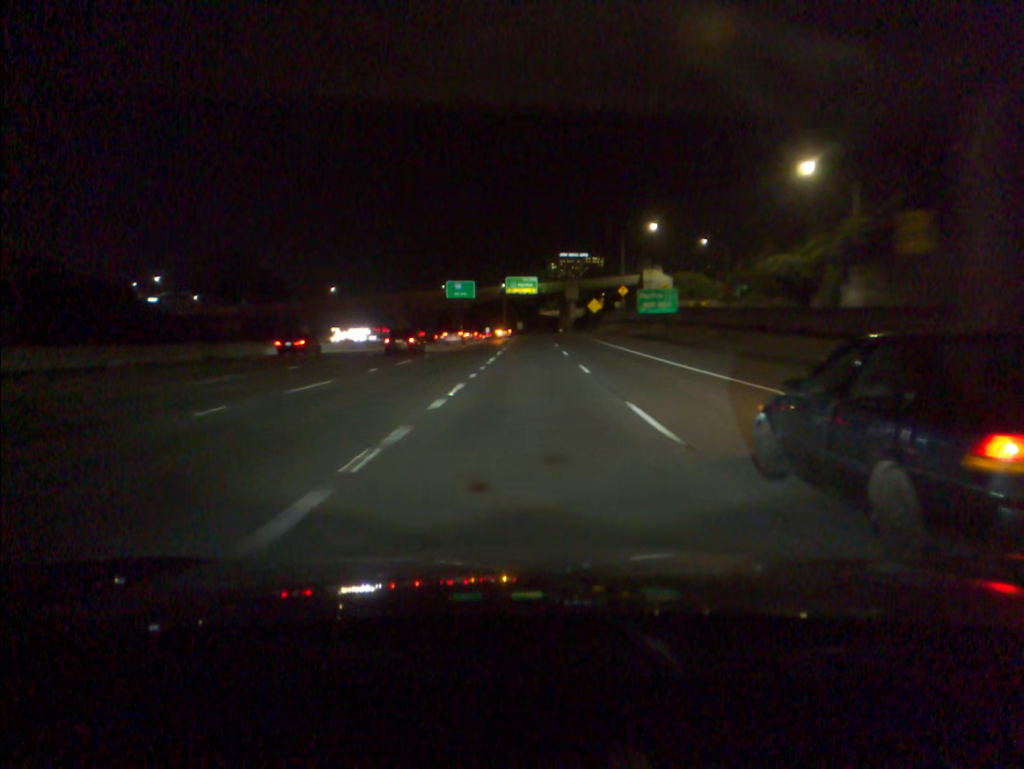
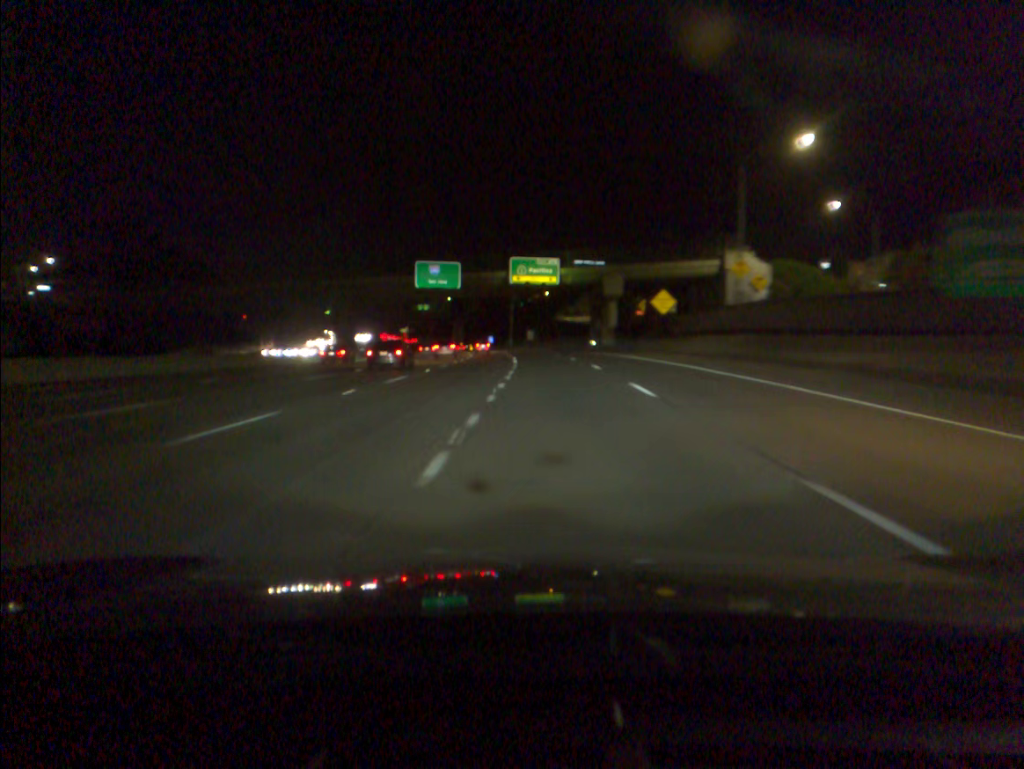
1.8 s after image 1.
(-0.2, +51.3) m; -1°
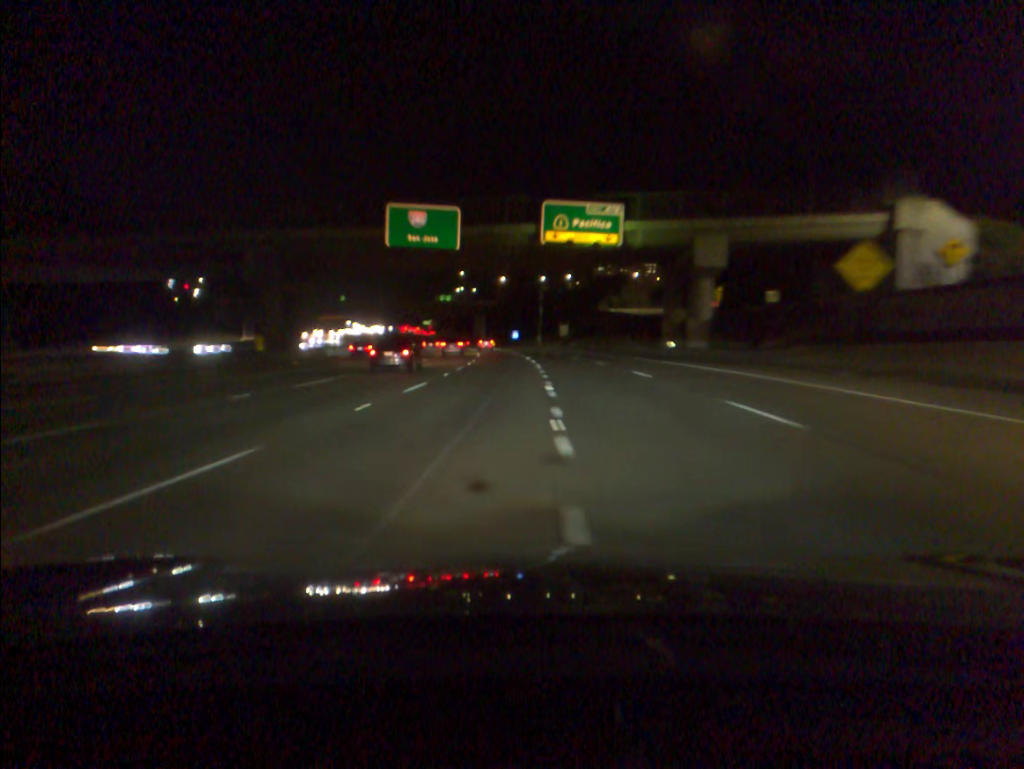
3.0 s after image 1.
(-0.6, +34.3) m; -2°
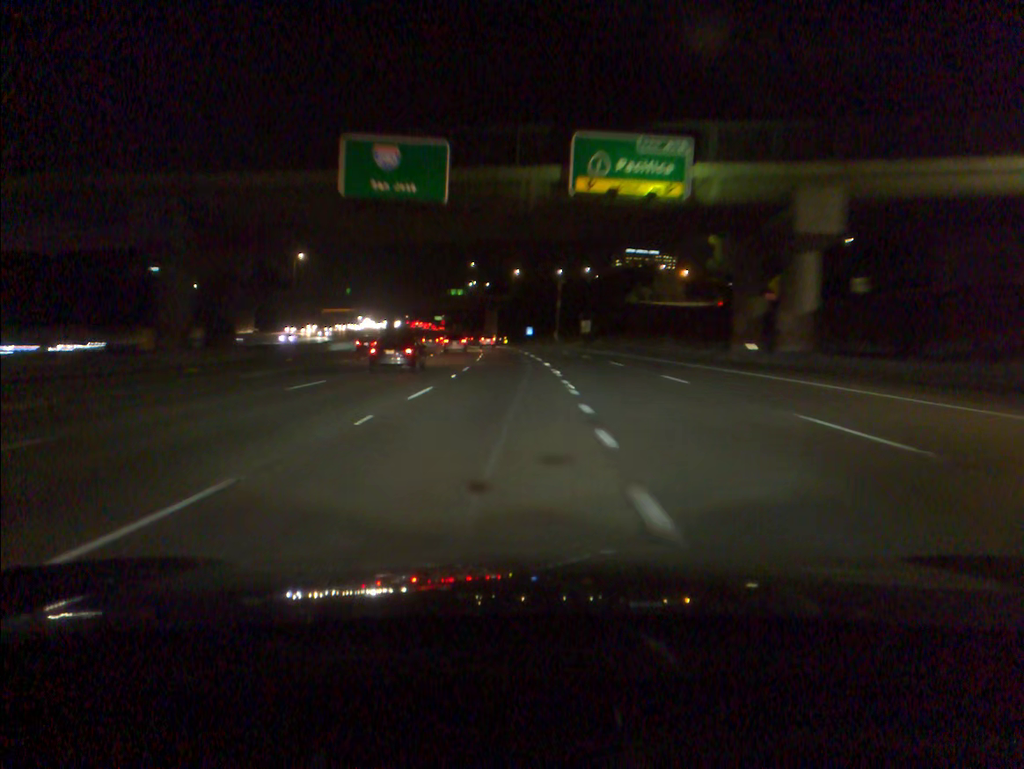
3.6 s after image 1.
(-0.1, +17.3) m; -1°
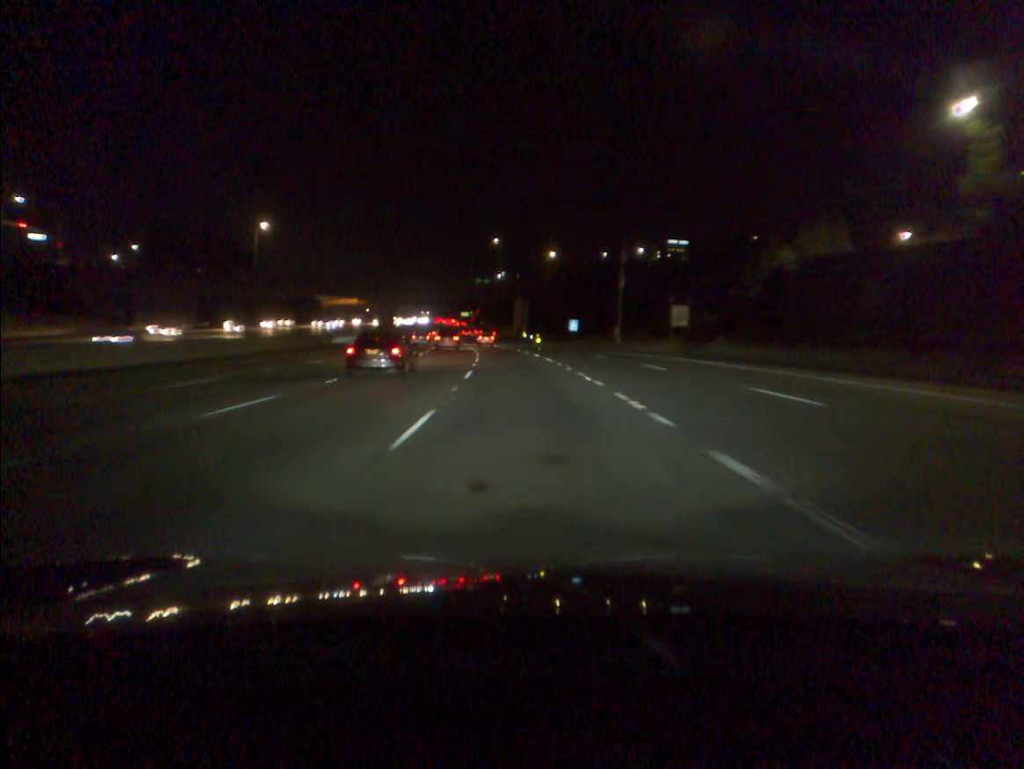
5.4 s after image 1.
(-1.3, +51.8) m; -2°
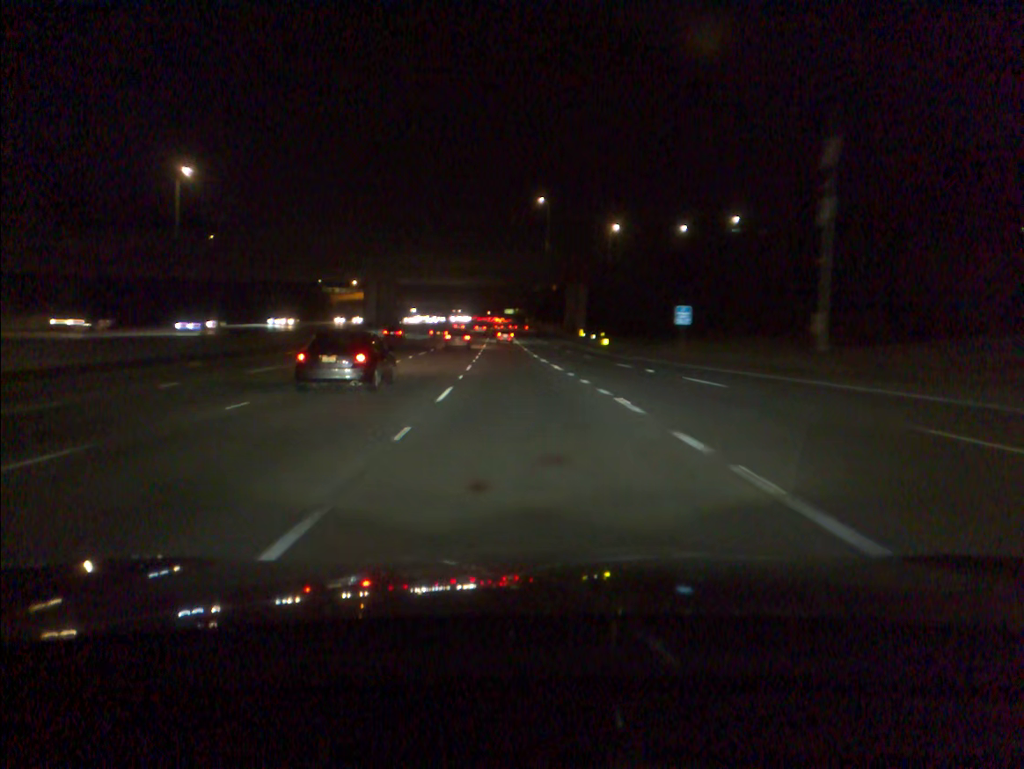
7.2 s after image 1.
(-1.5, +51.8) m; -4°
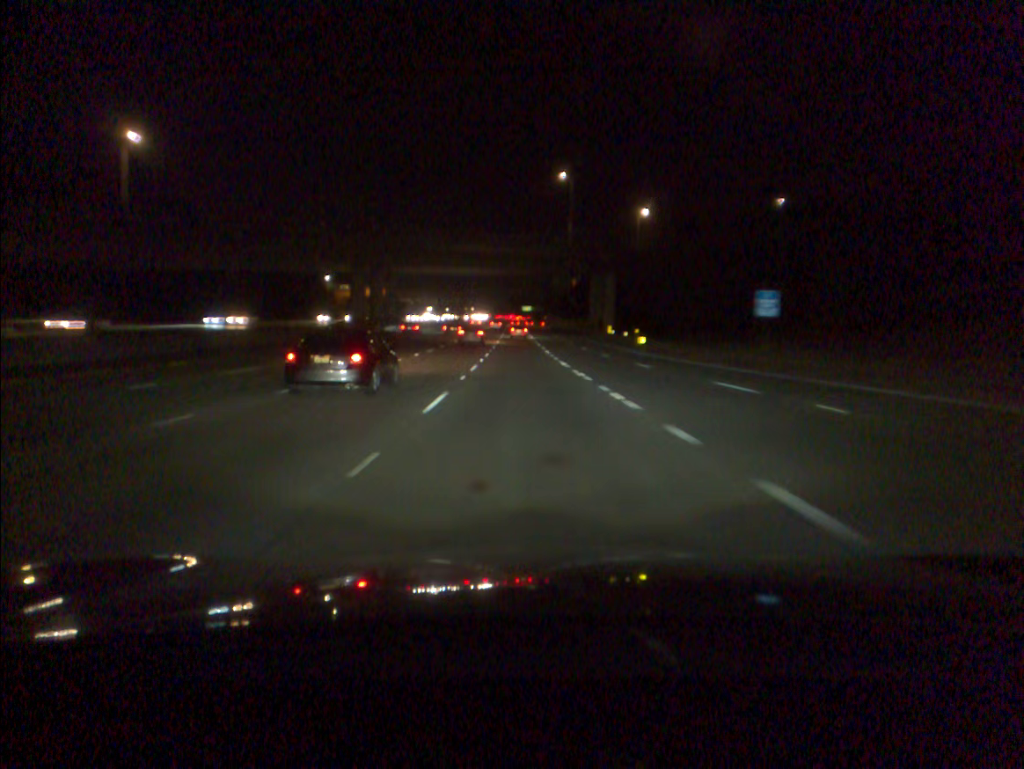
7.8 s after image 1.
(-0.2, +17.3) m; -1°
